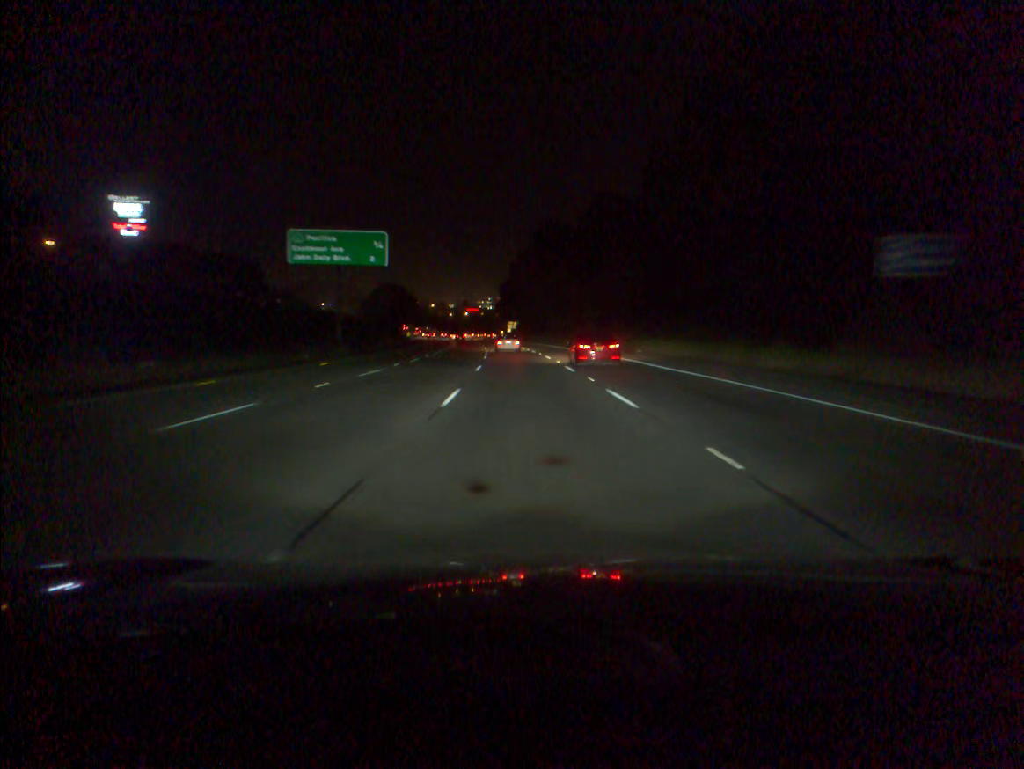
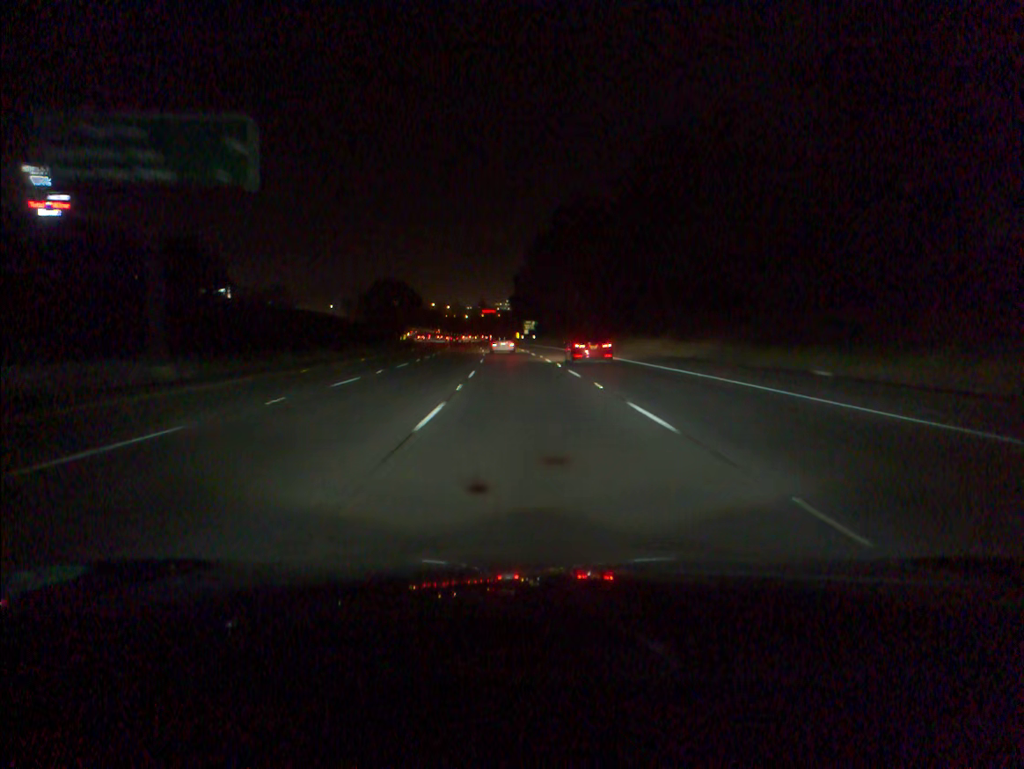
(-0.4, +32.7) m; -1°
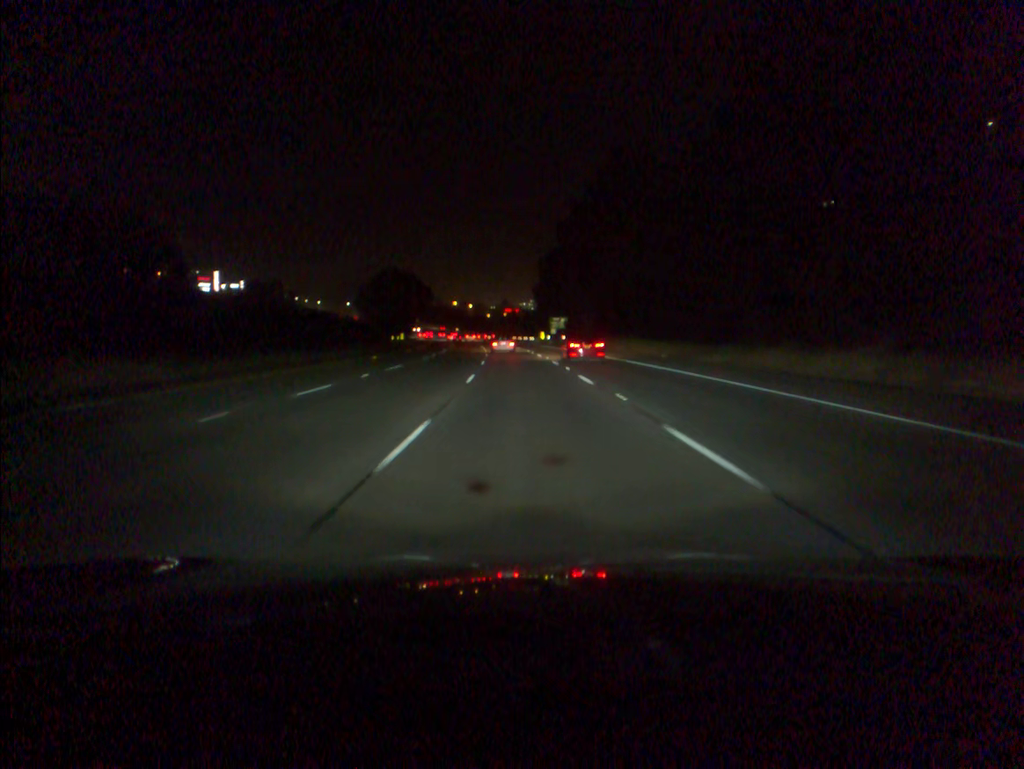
(-0.5, +32.8) m; -2°
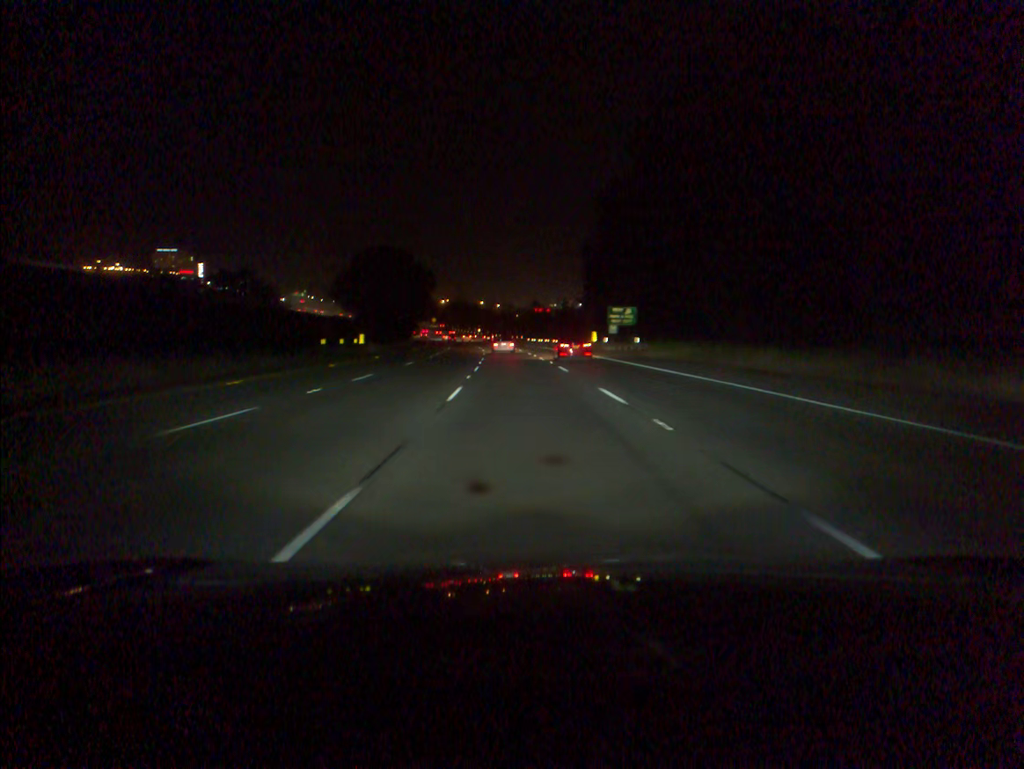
(-0.9, +49.5) m; -2°
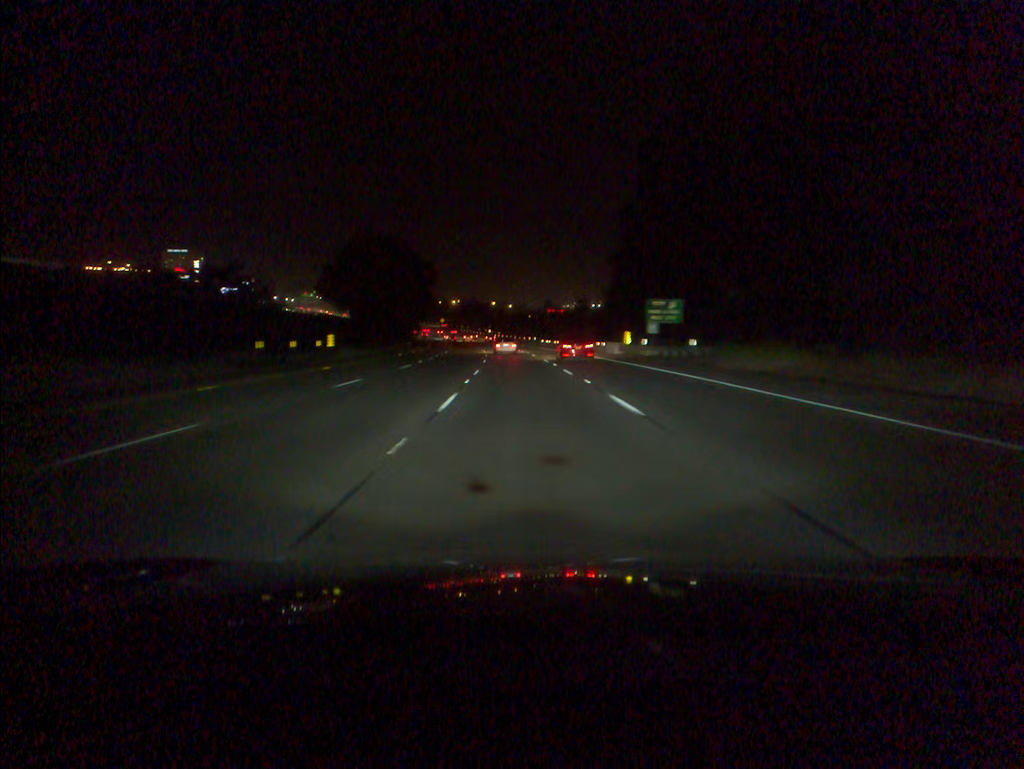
(-0.1, +16.7) m; -1°
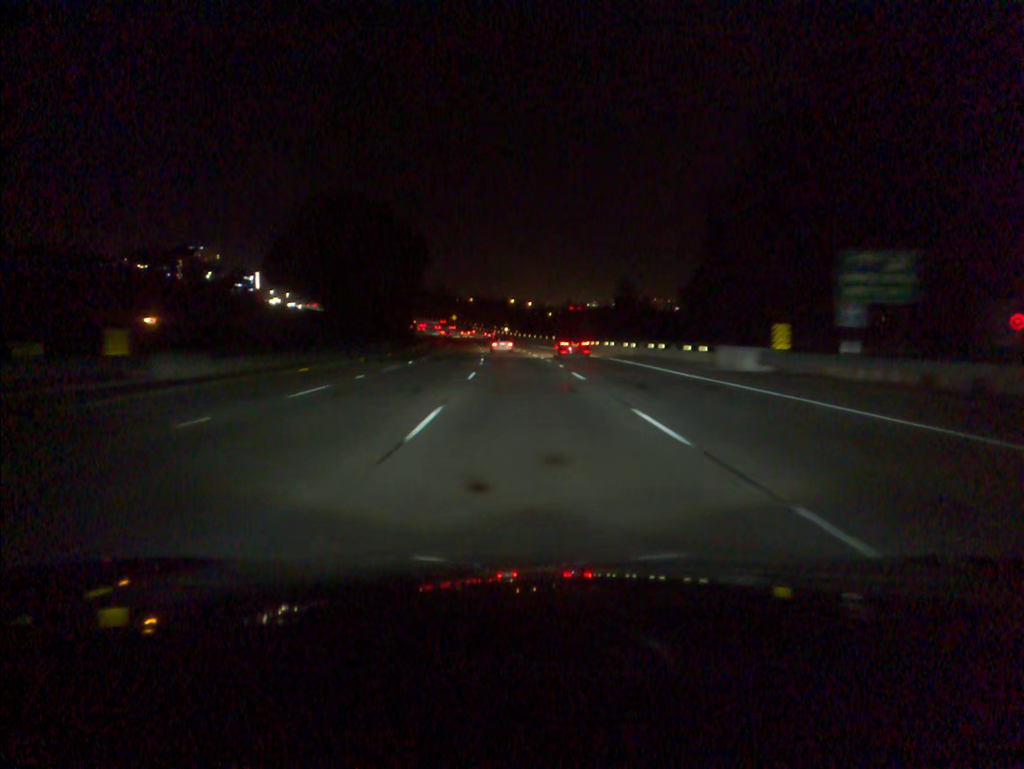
(-0.4, +33.8) m; -1°
